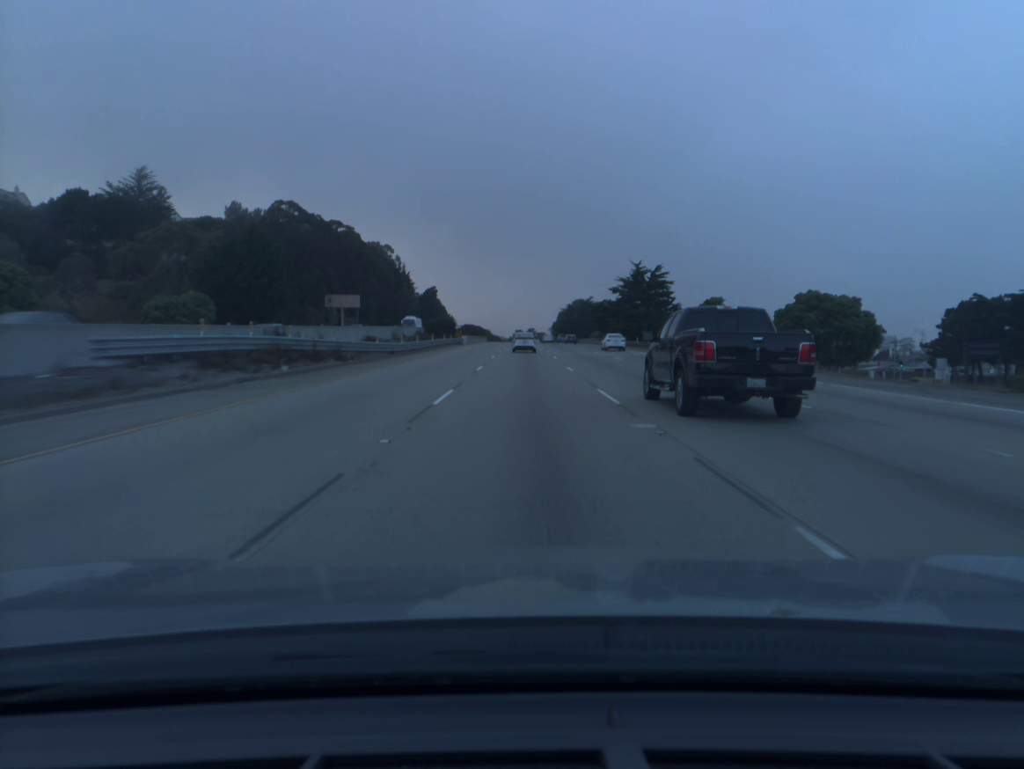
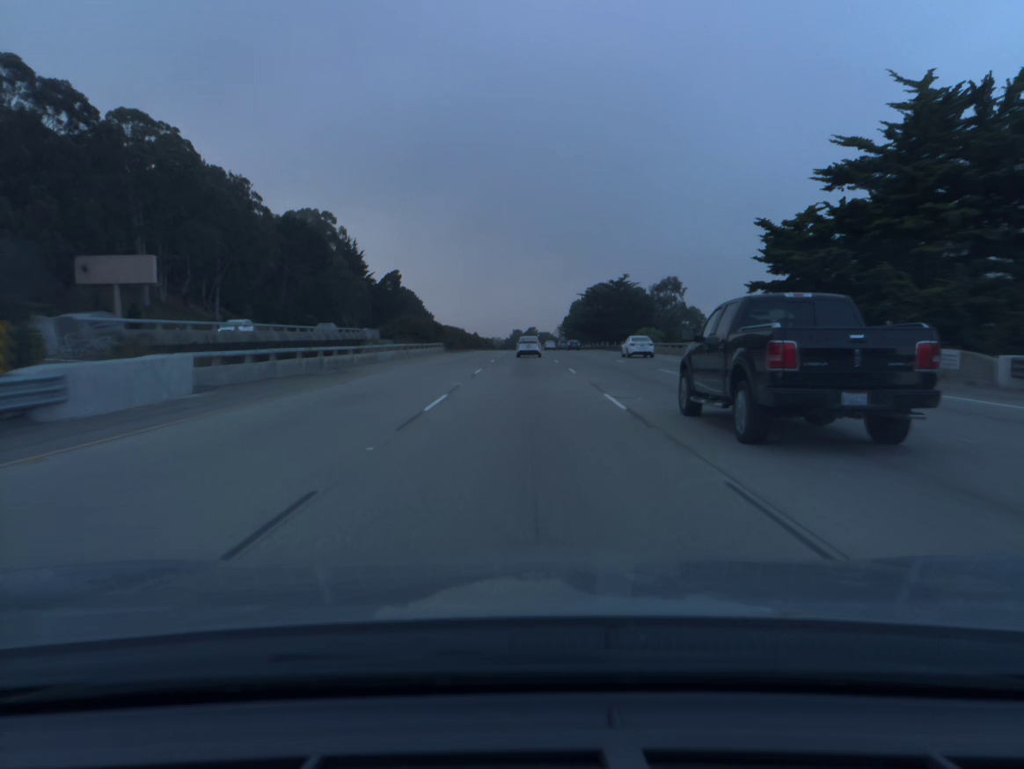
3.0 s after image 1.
(+0.1, +88.9) m; 0°
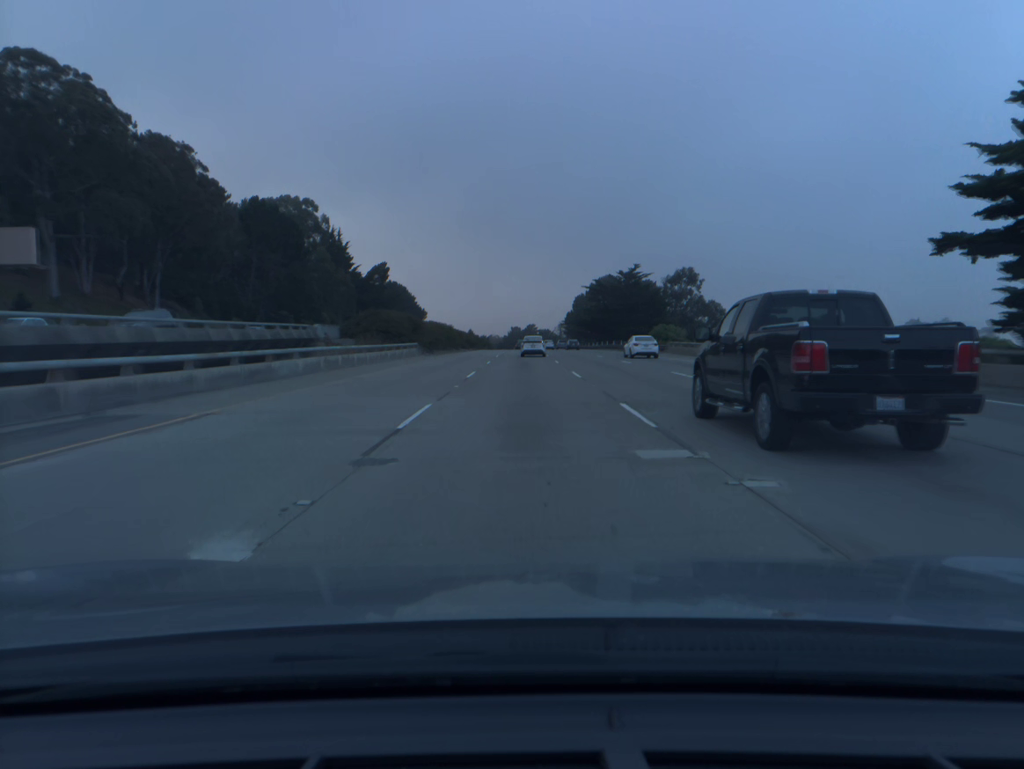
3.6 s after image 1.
(0.0, +17.6) m; 0°
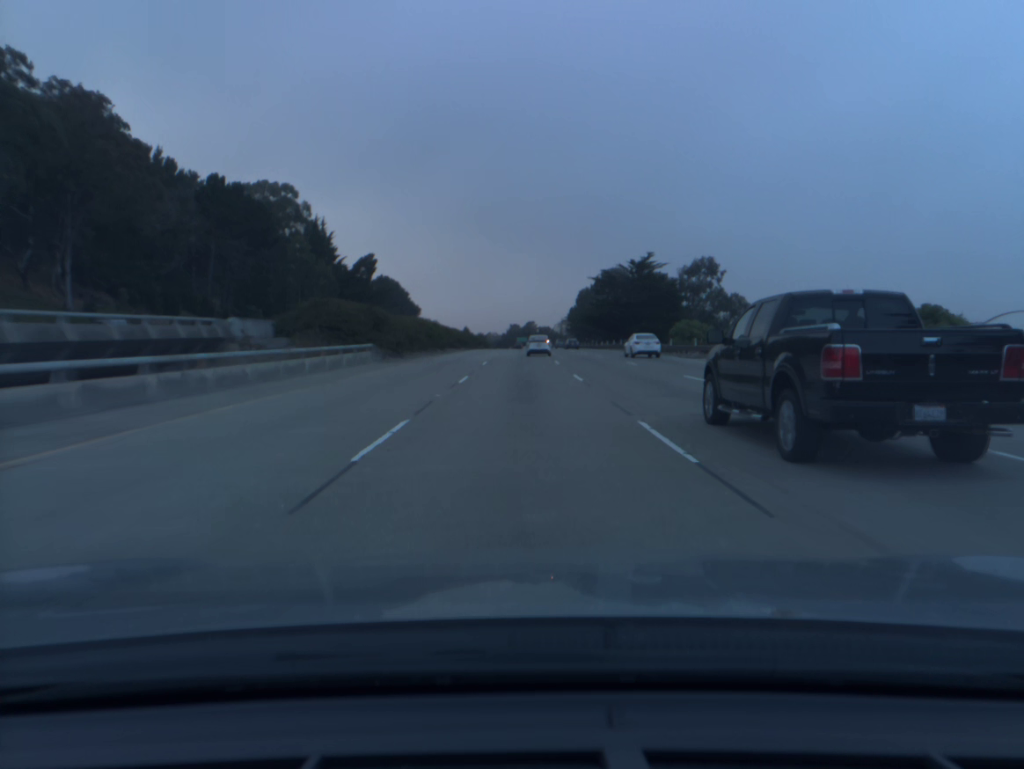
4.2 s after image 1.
(0.0, +17.6) m; 0°
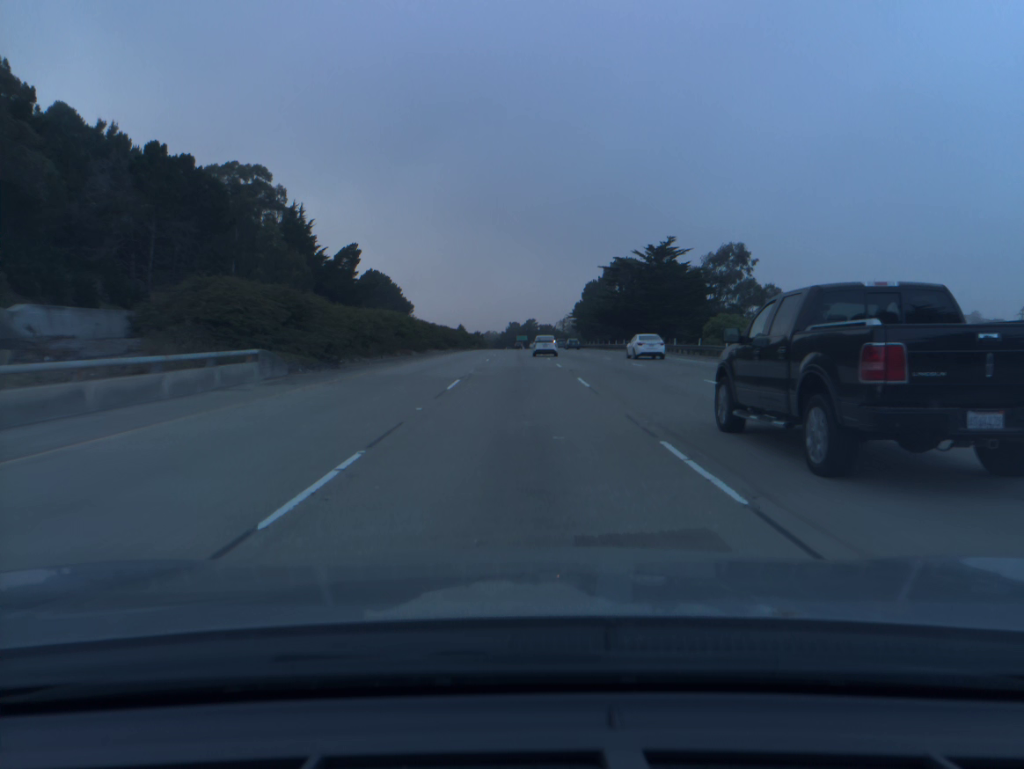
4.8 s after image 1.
(0.0, +17.6) m; 0°
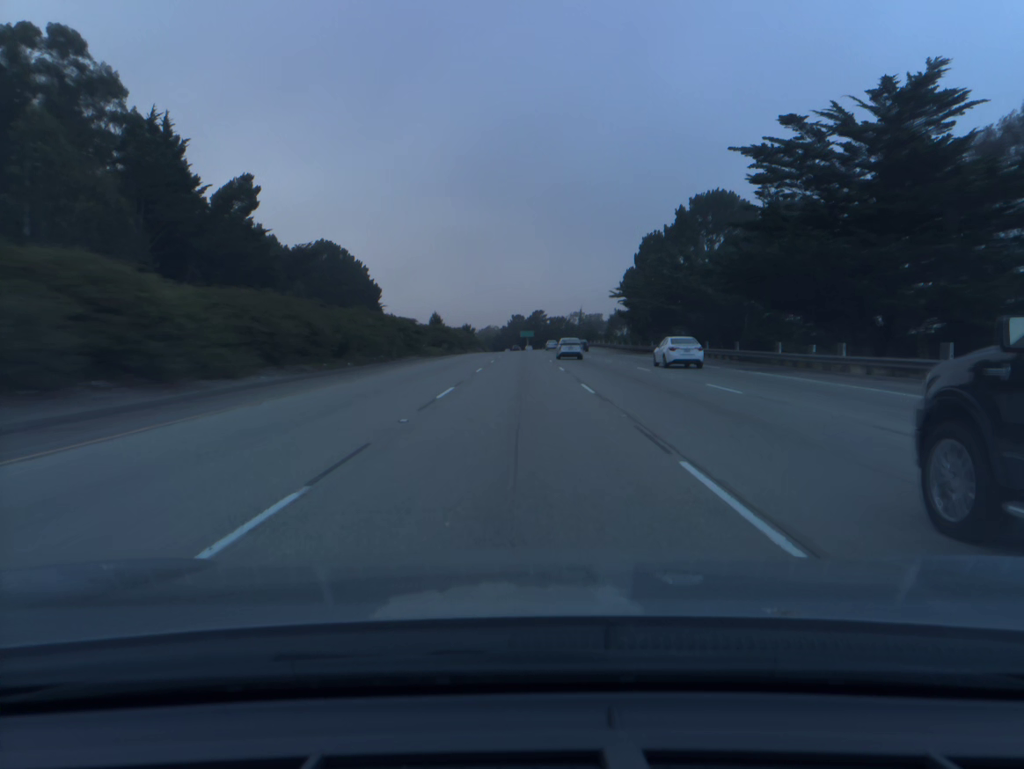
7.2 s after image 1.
(-0.3, +70.7) m; 0°
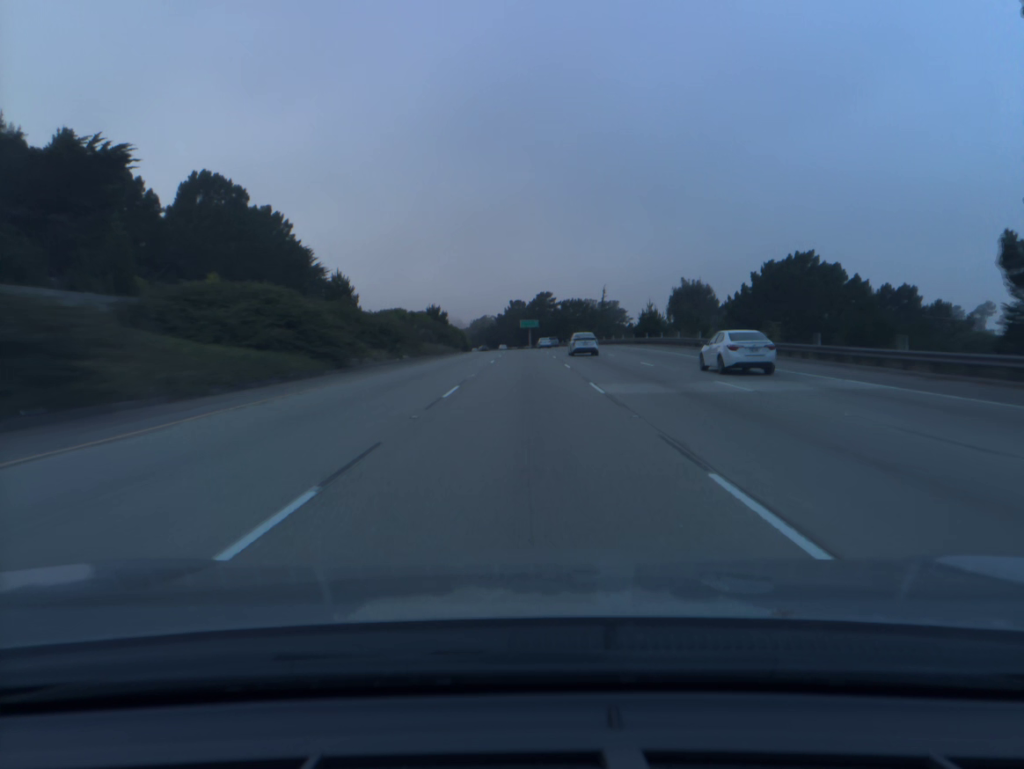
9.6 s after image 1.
(0.0, +73.2) m; 0°
